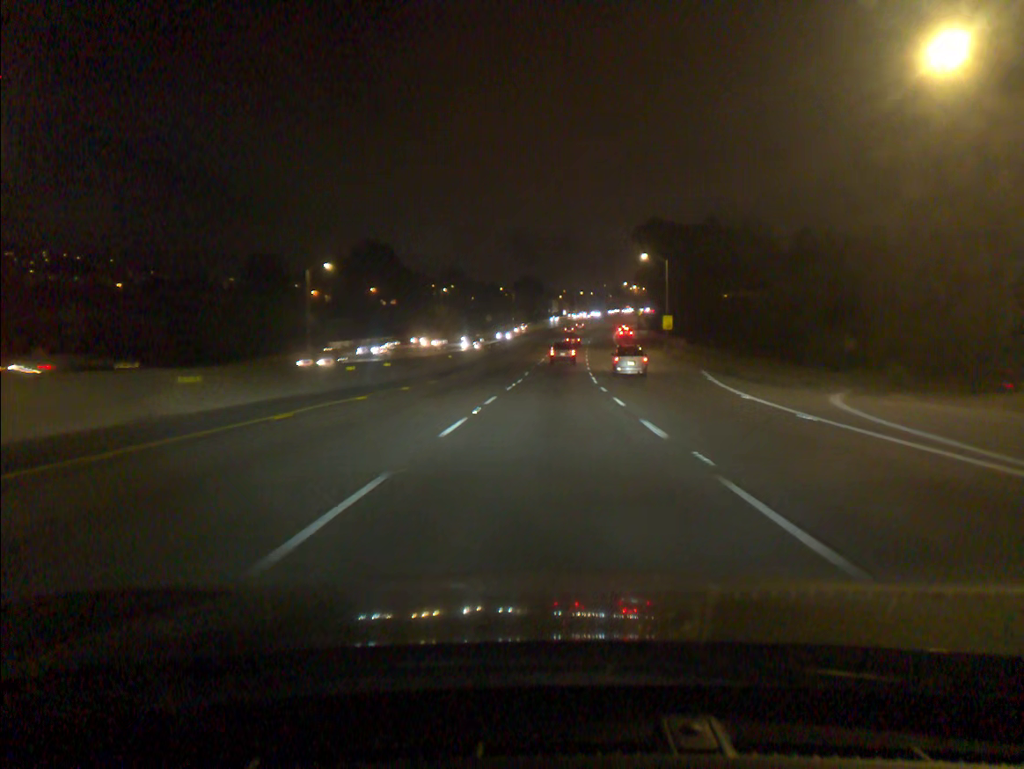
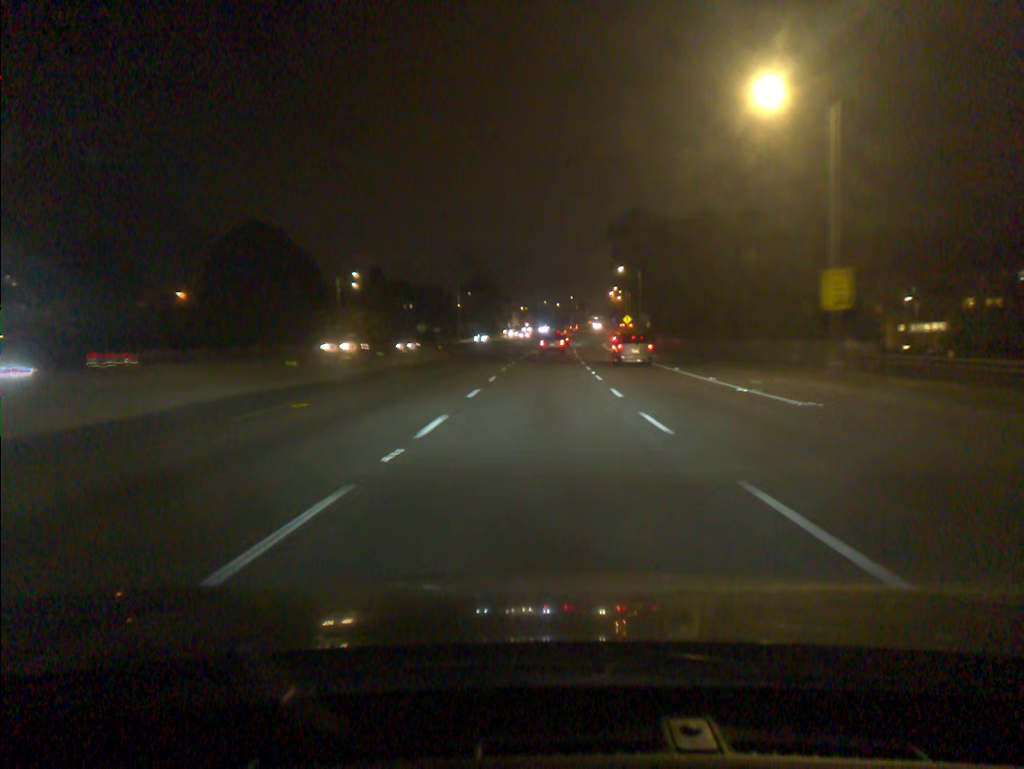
(+1.4, +52.0) m; +3°
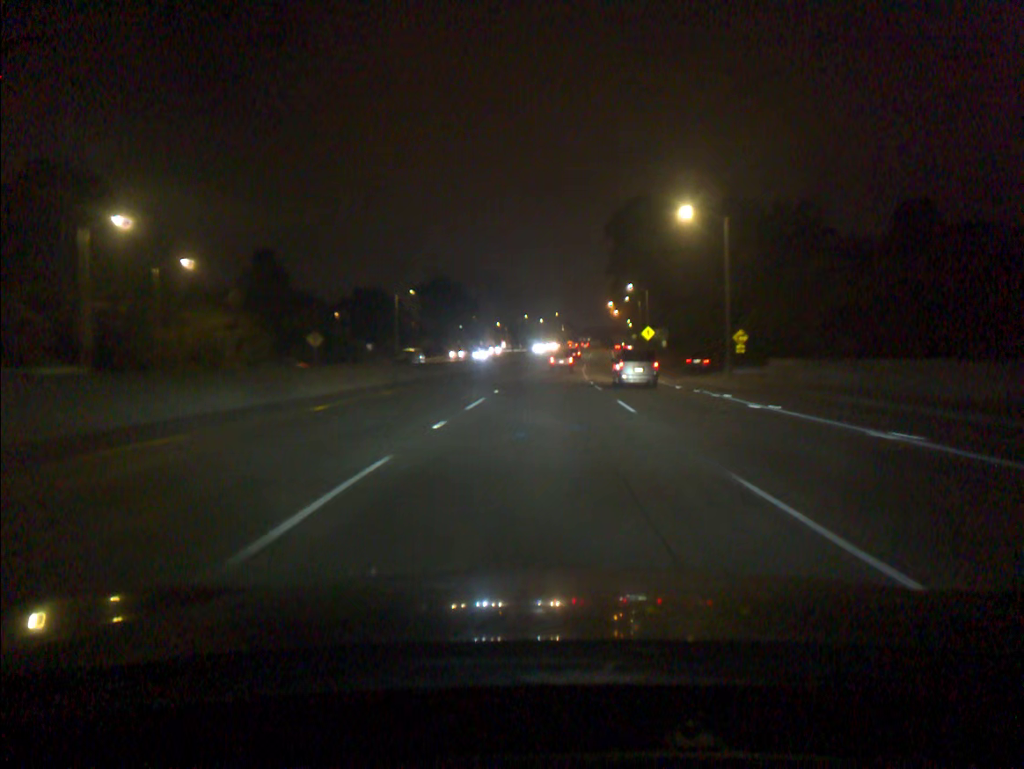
(+0.7, +51.9) m; +1°
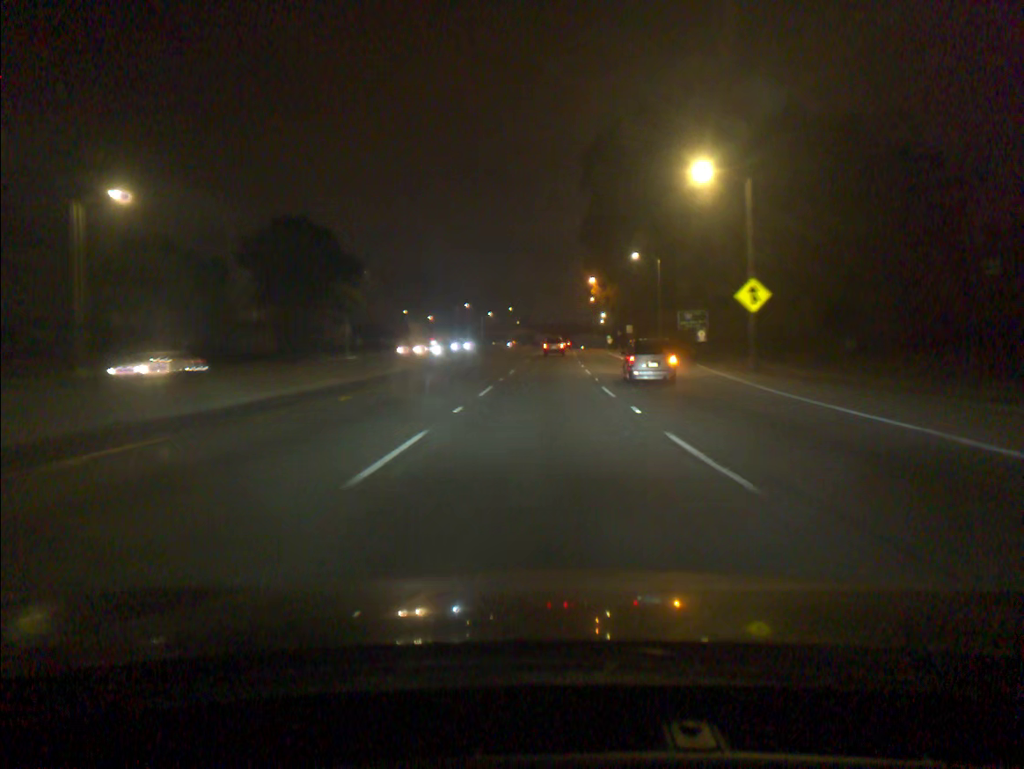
(+1.5, +64.2) m; +3°
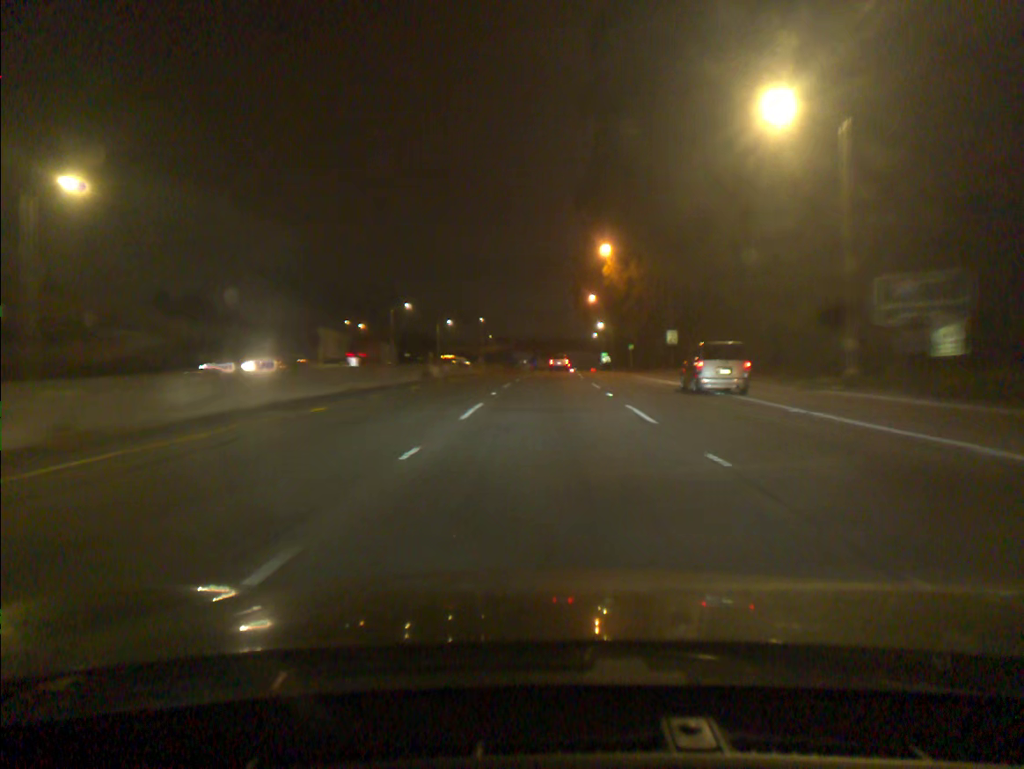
(+0.7, +51.3) m; +2°
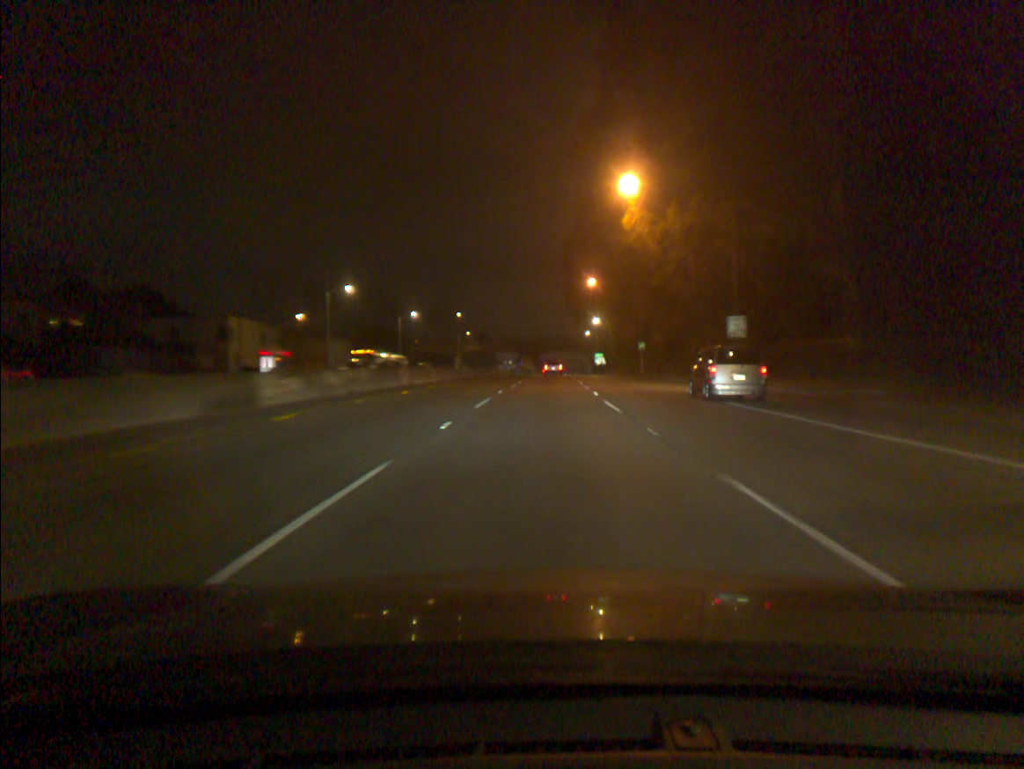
(+0.2, +25.6) m; +1°
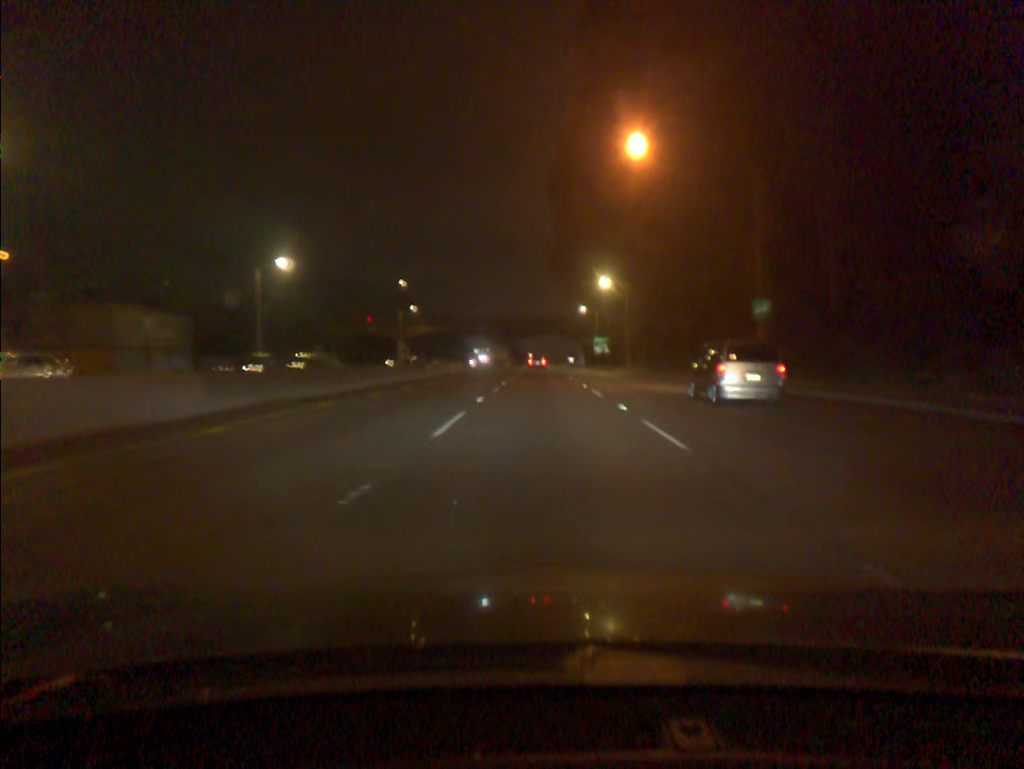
(+0.7, +51.6) m; +1°
